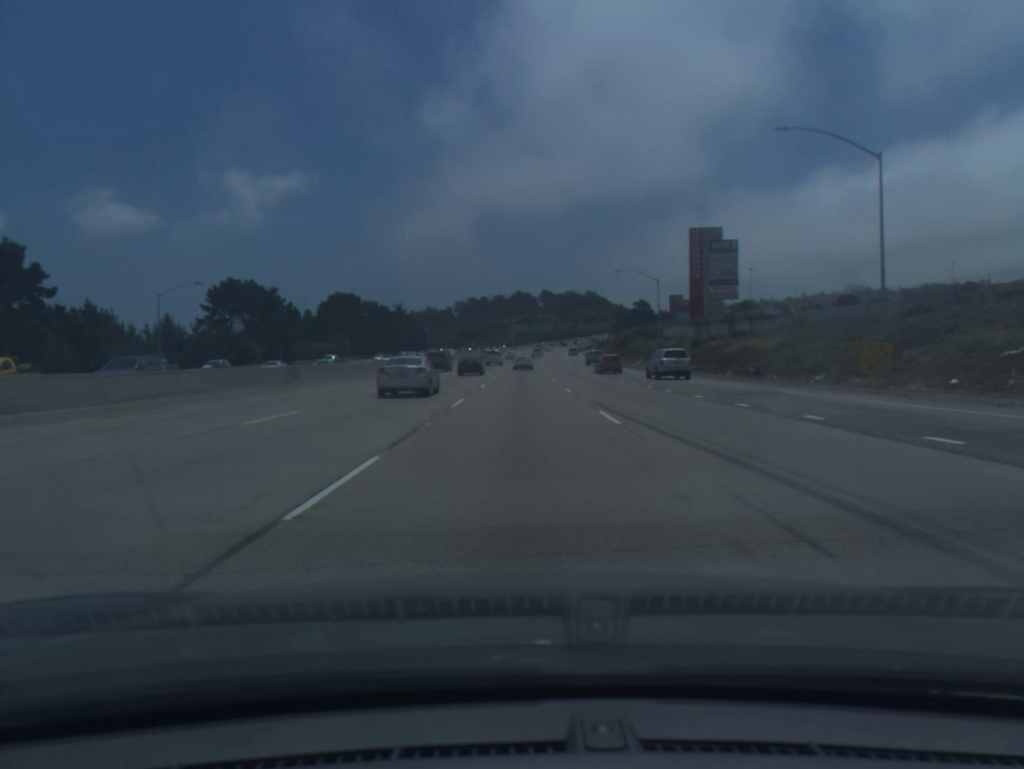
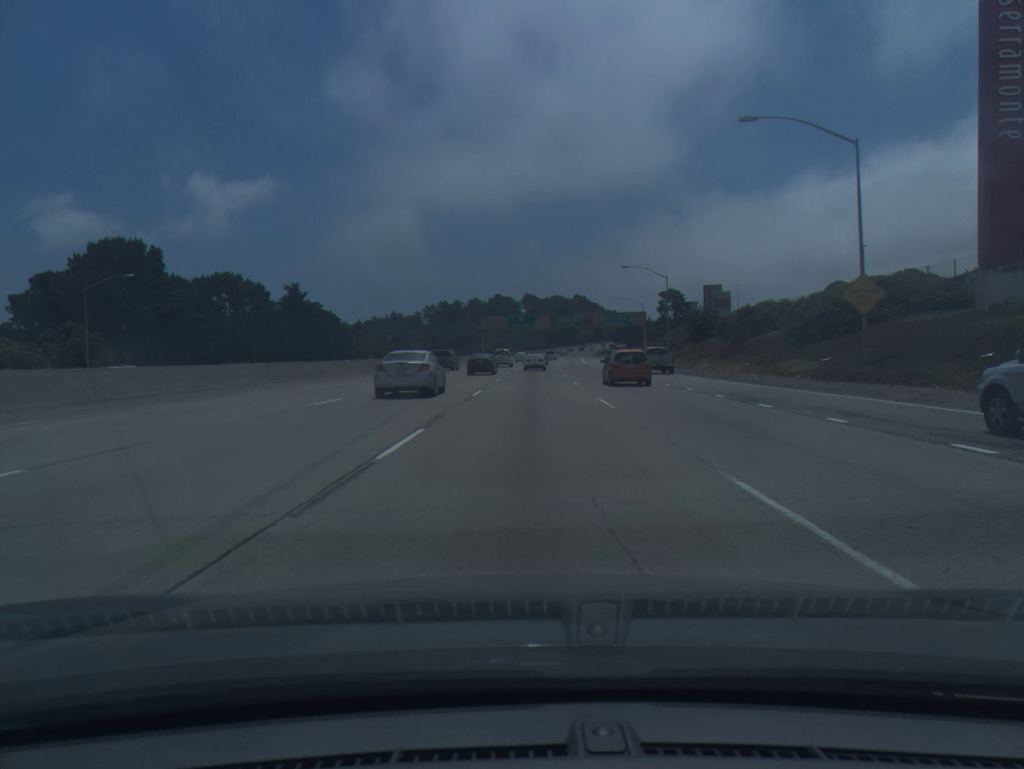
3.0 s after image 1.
(+0.8, +98.8) m; +1°
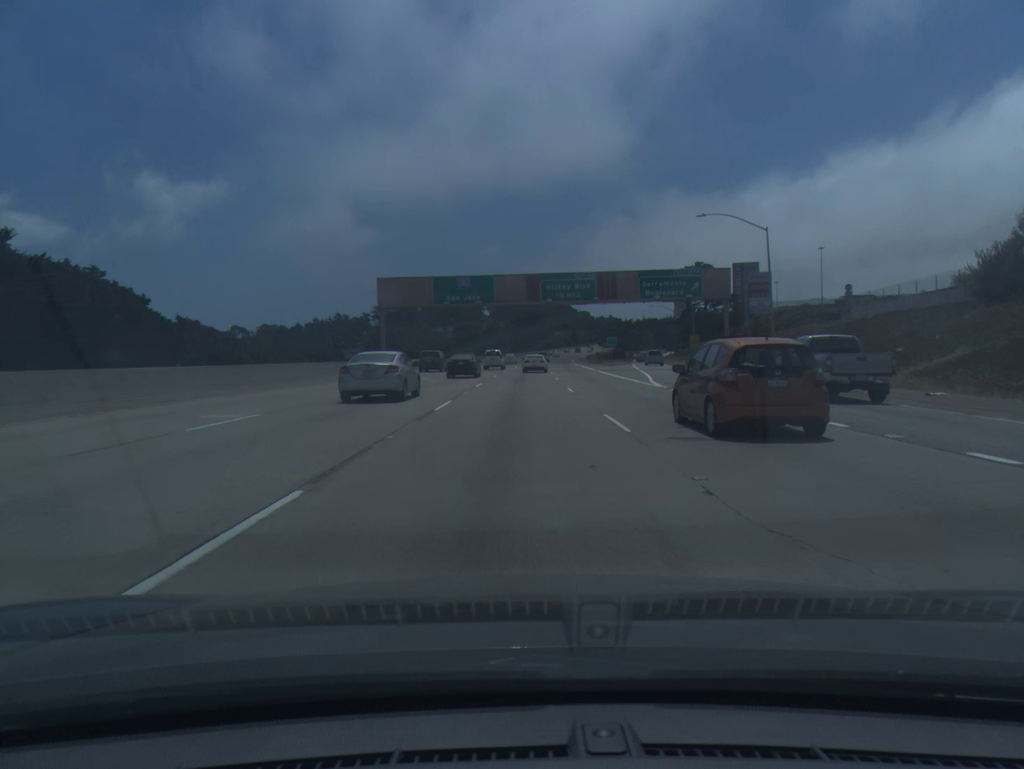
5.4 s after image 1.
(+2.1, +79.0) m; +3°
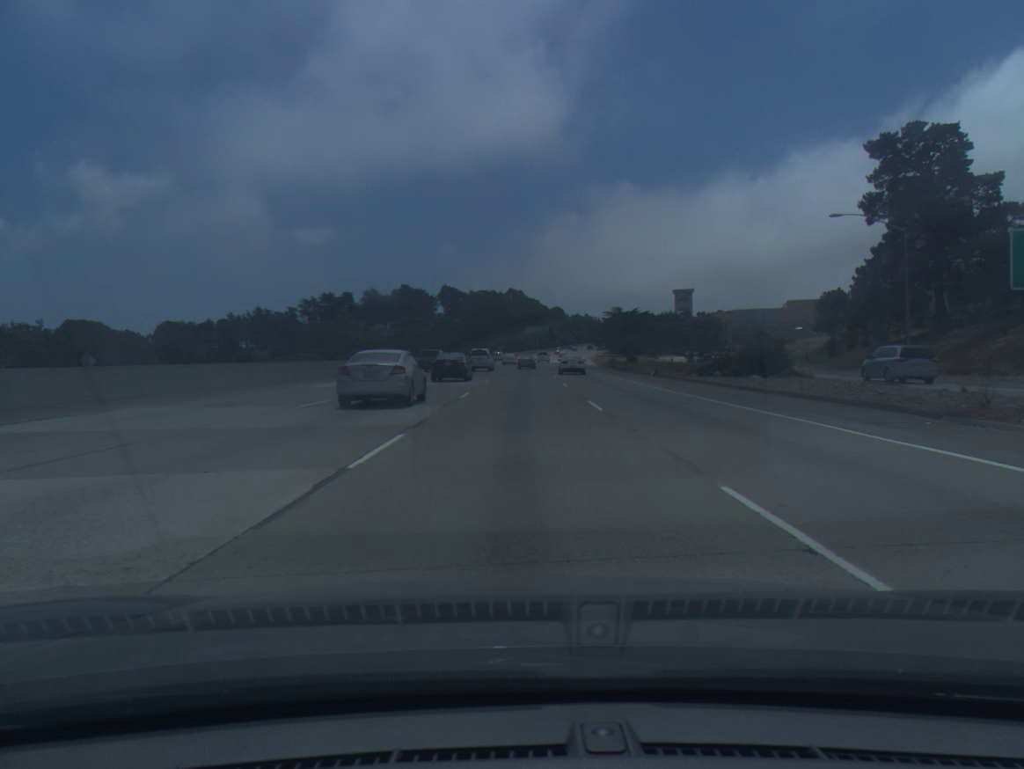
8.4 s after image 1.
(+1.7, +96.9) m; +3°
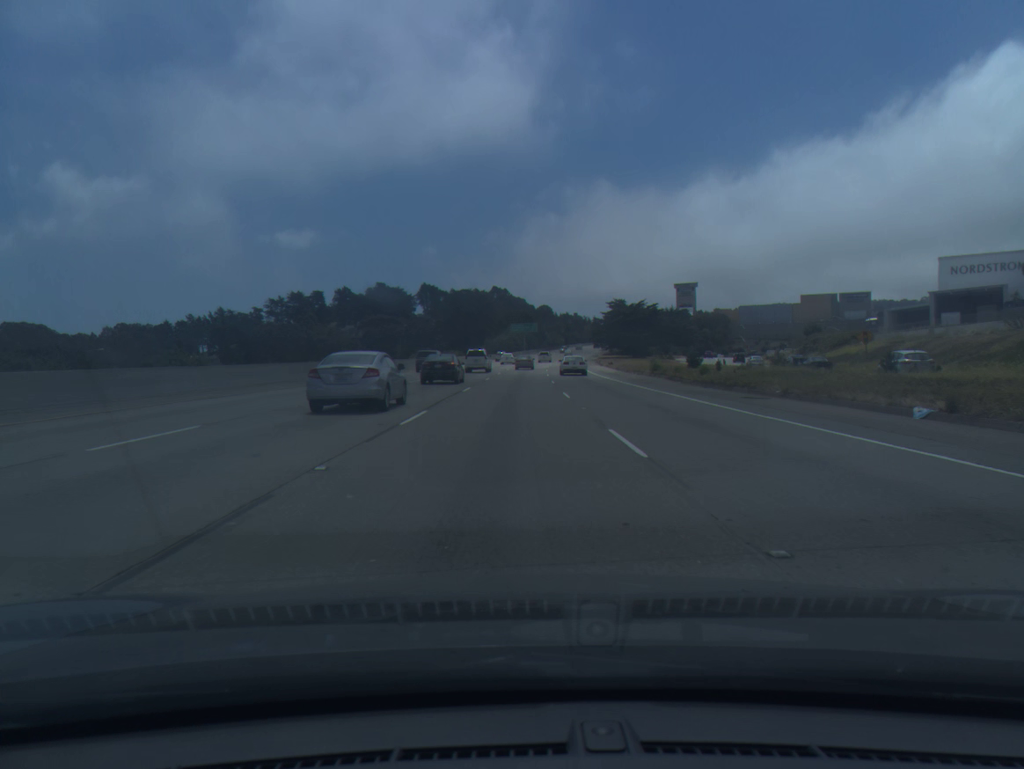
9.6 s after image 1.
(+0.5, +37.9) m; +1°
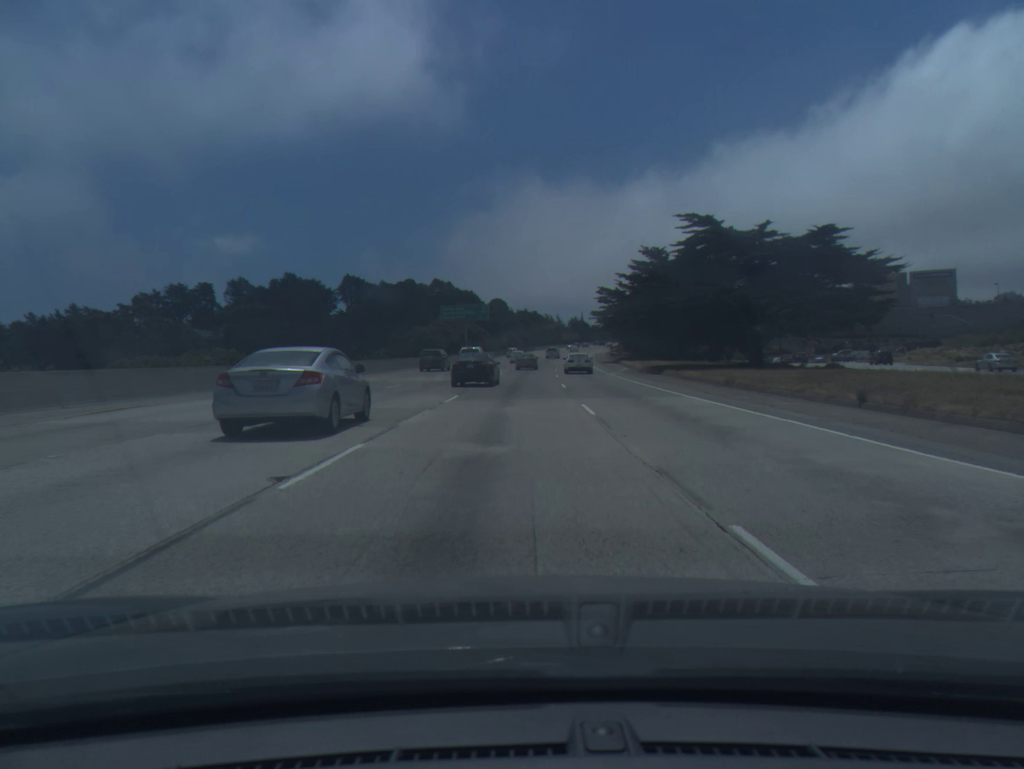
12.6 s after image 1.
(+1.8, +95.3) m; +4°
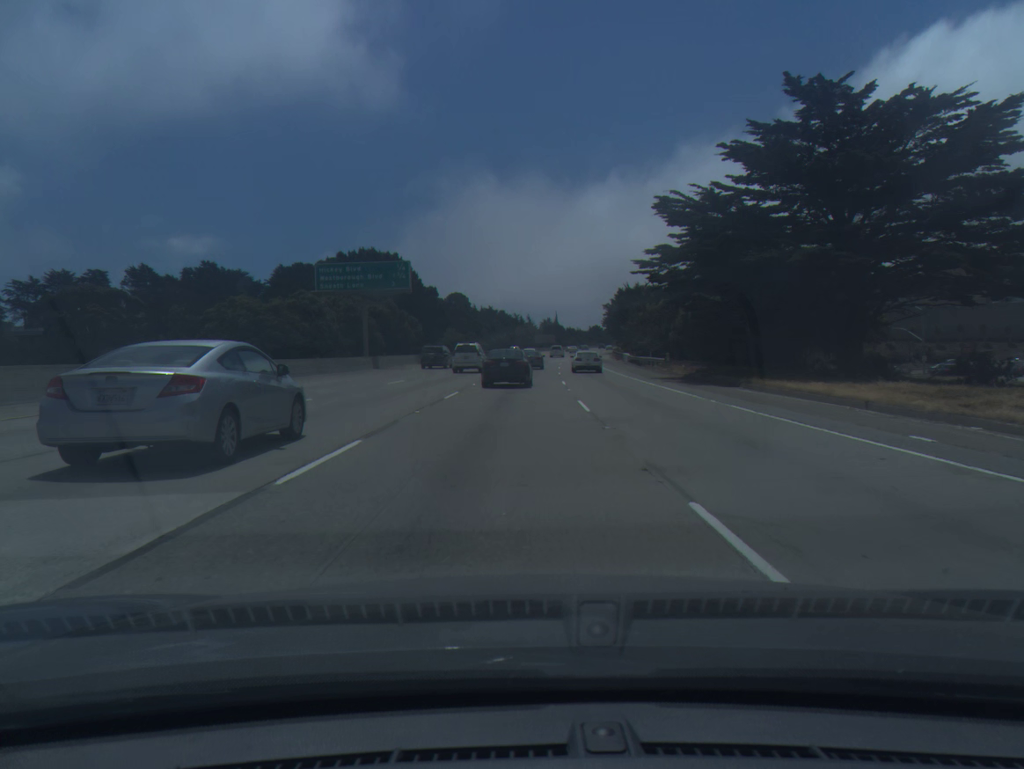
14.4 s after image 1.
(+1.1, +57.8) m; +2°
